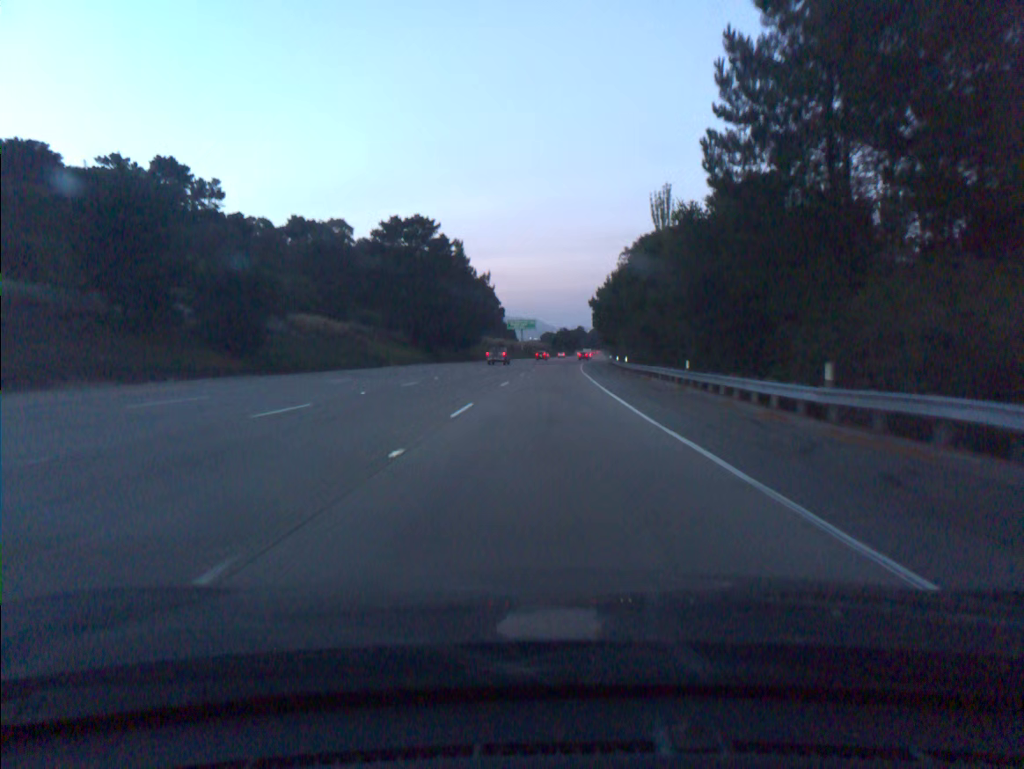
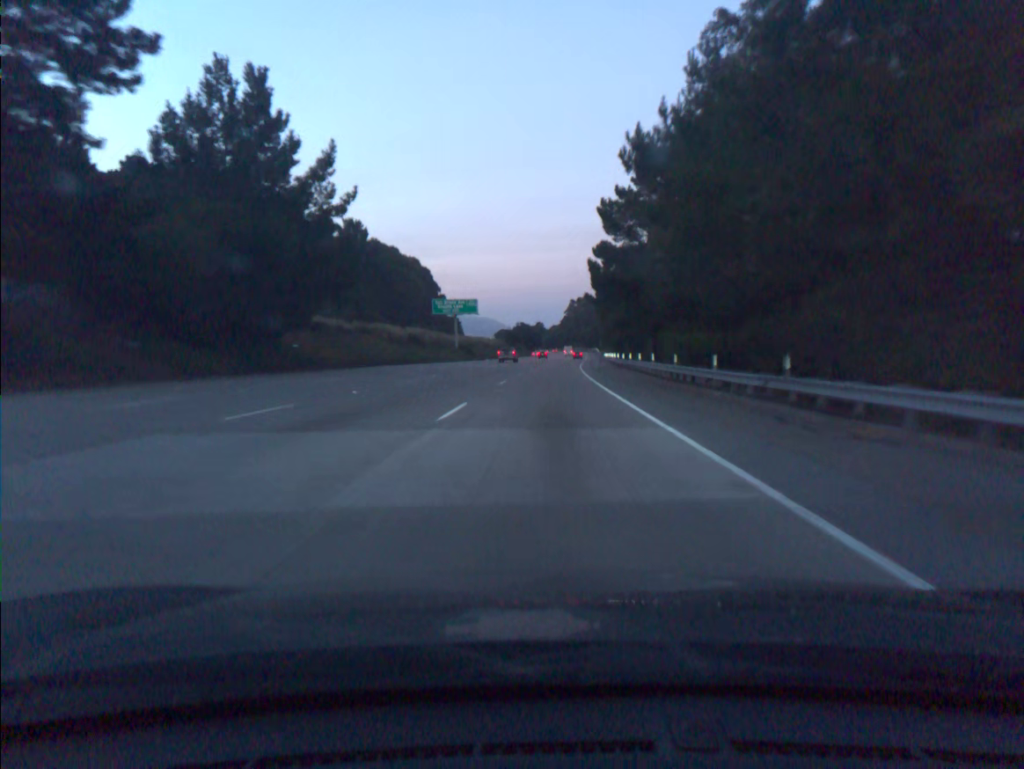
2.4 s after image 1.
(+2.1, +73.7) m; +3°
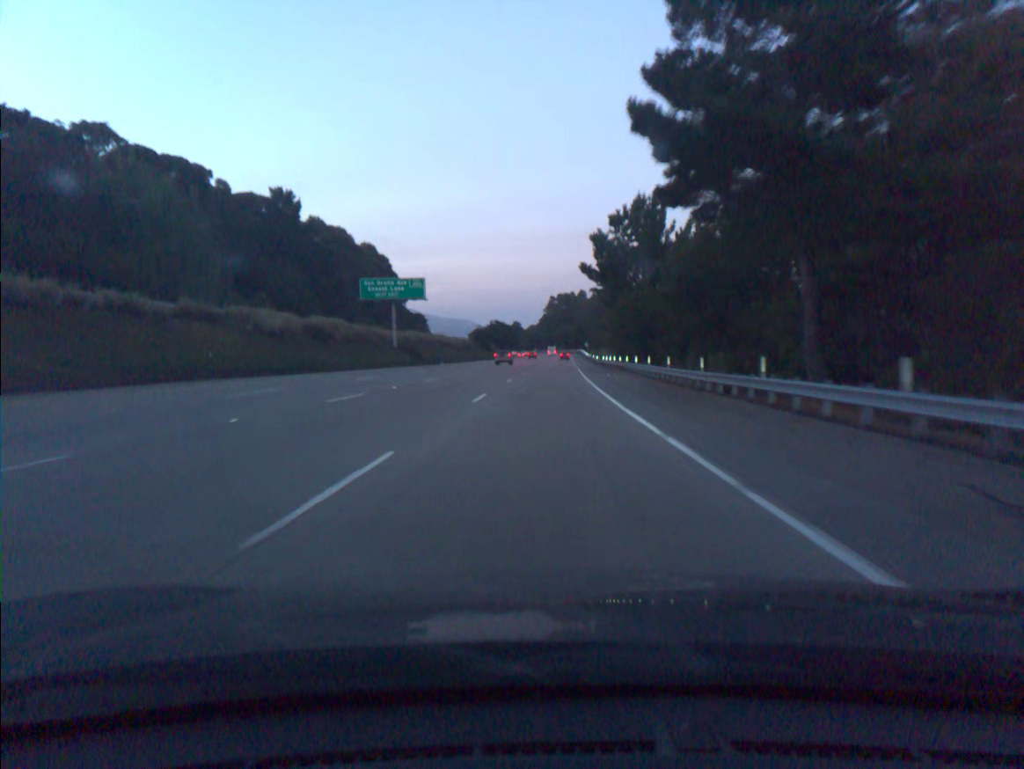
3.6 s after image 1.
(+0.6, +37.0) m; +2°
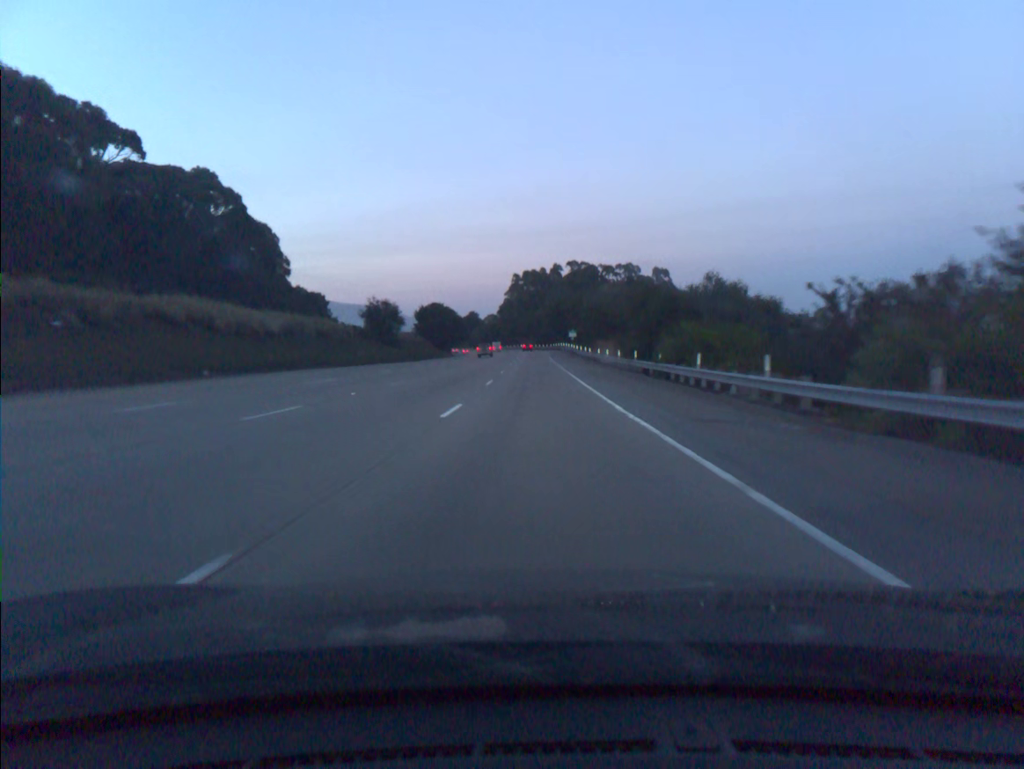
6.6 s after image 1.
(+2.3, +92.6) m; +2°
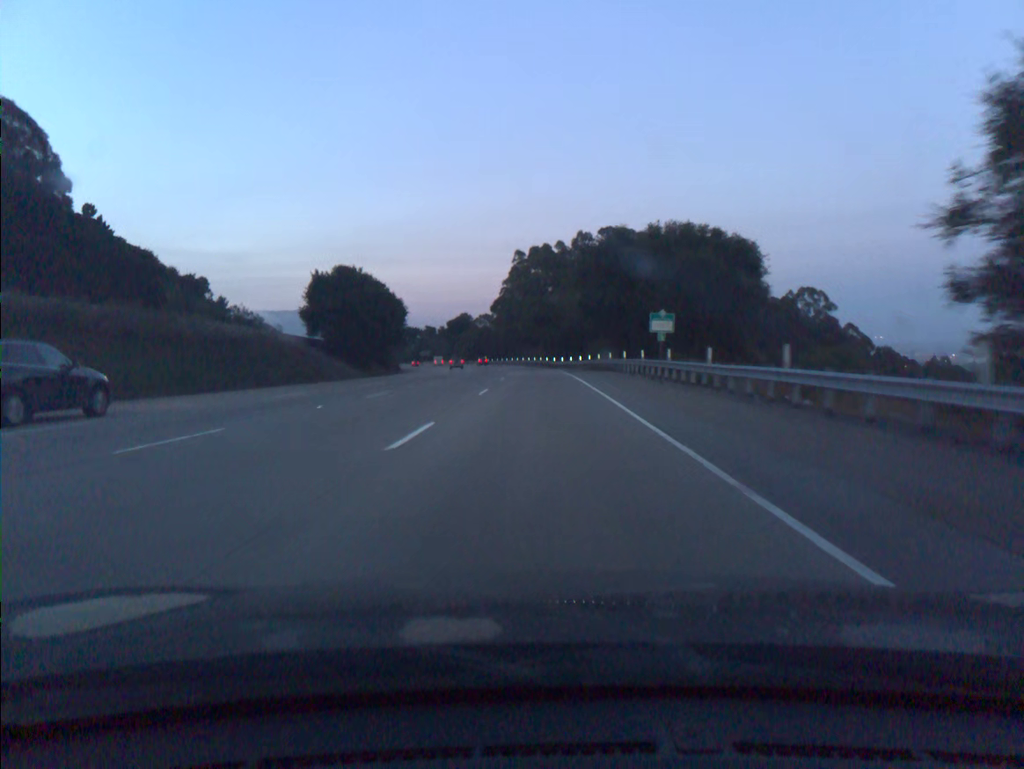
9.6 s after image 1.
(-0.6, +92.4) m; -1°
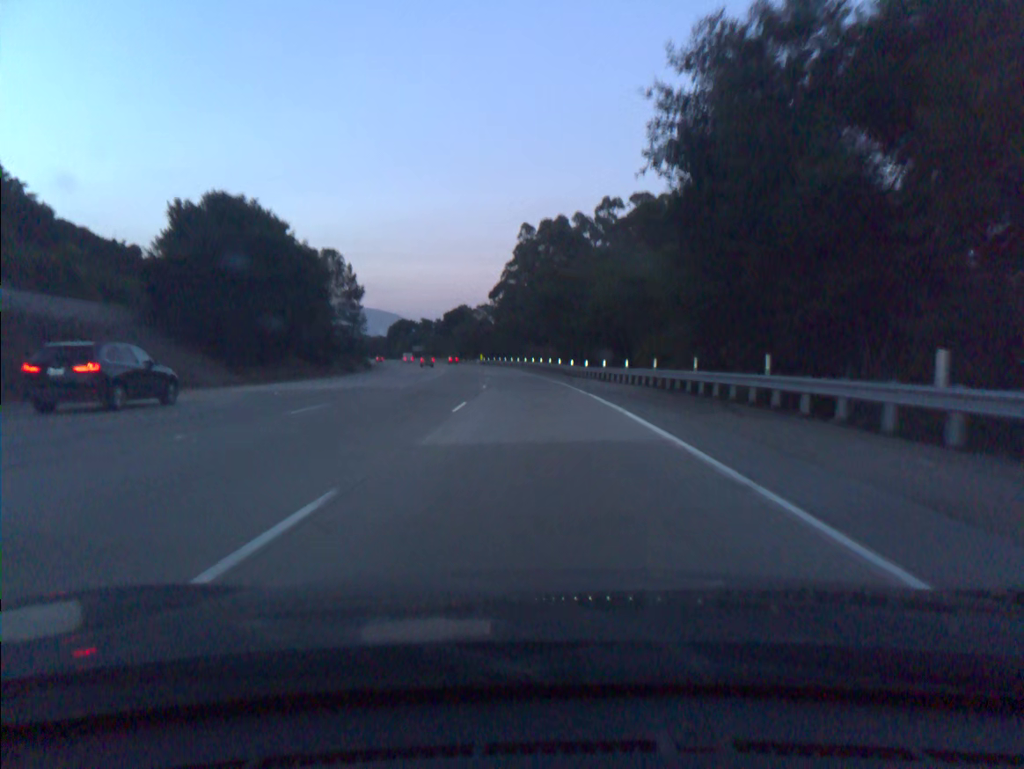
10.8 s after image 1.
(-0.1, +36.7) m; -1°
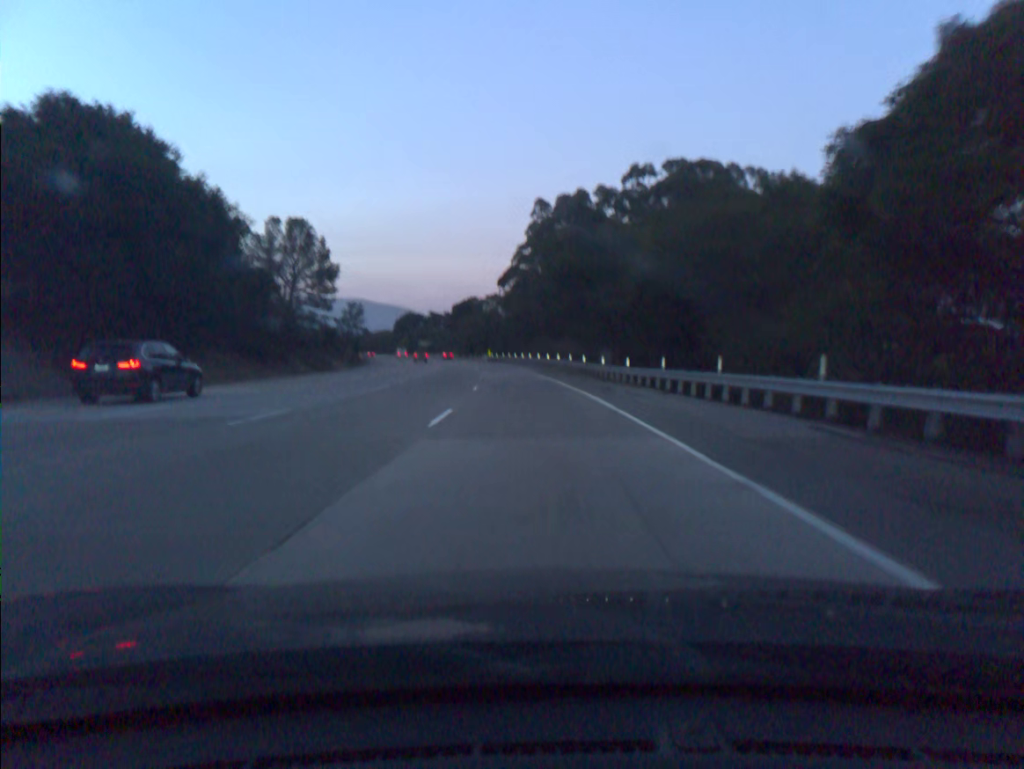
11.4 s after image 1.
(-0.1, +18.3) m; -1°
